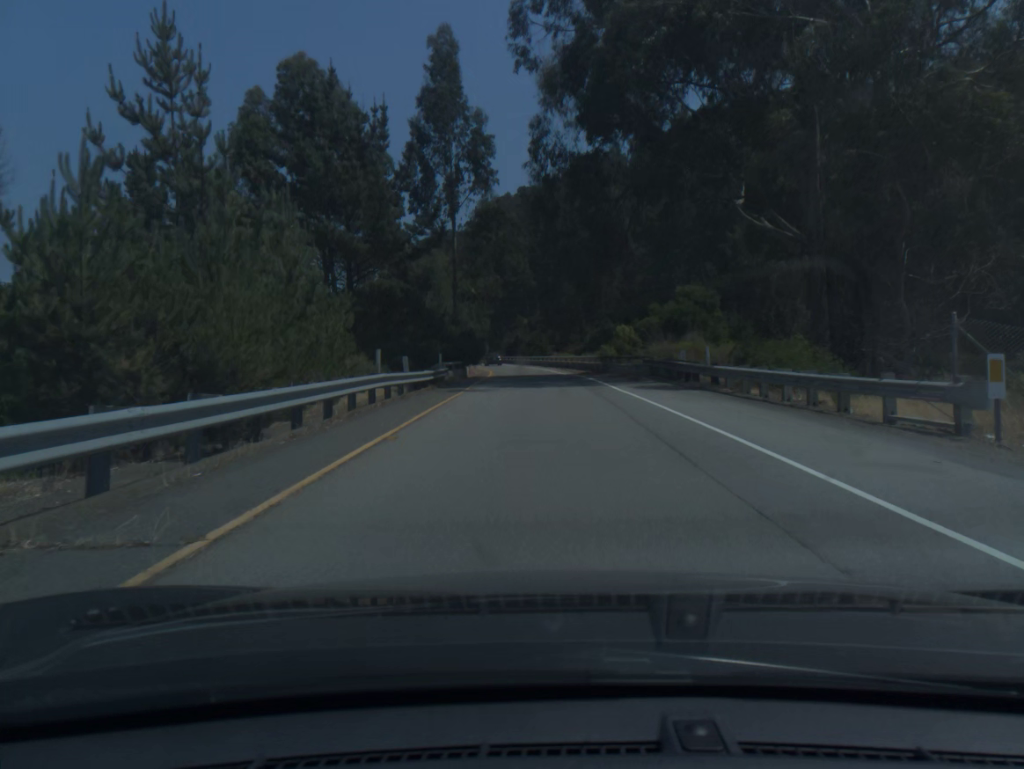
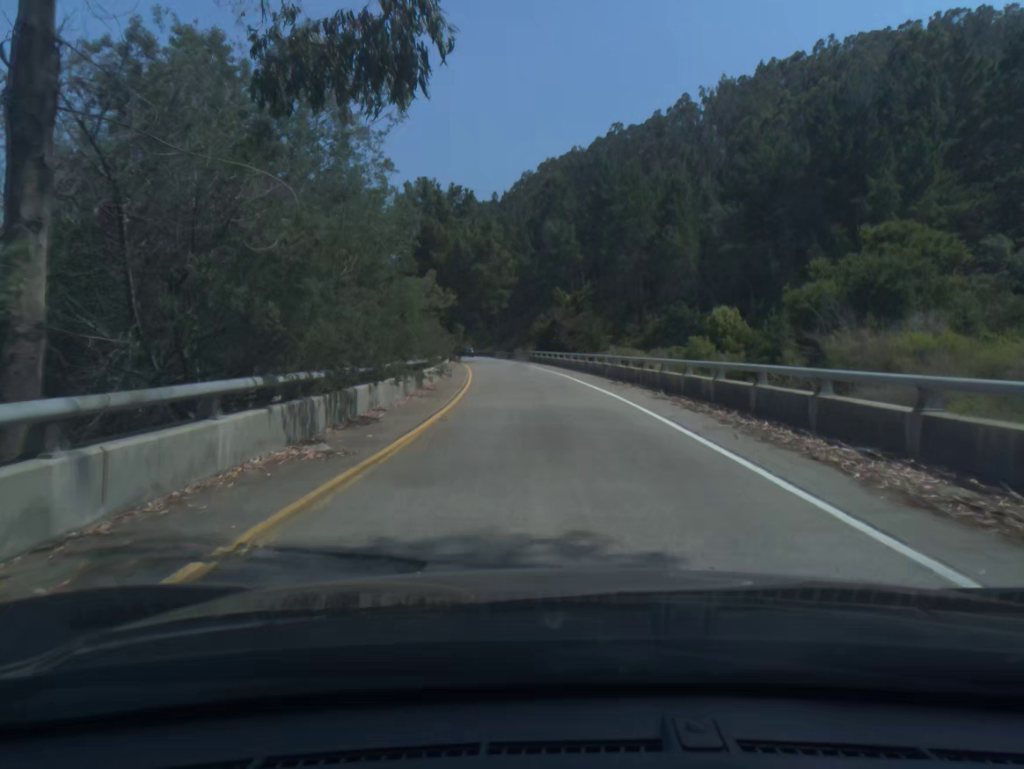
(-0.6, +39.7) m; -3°
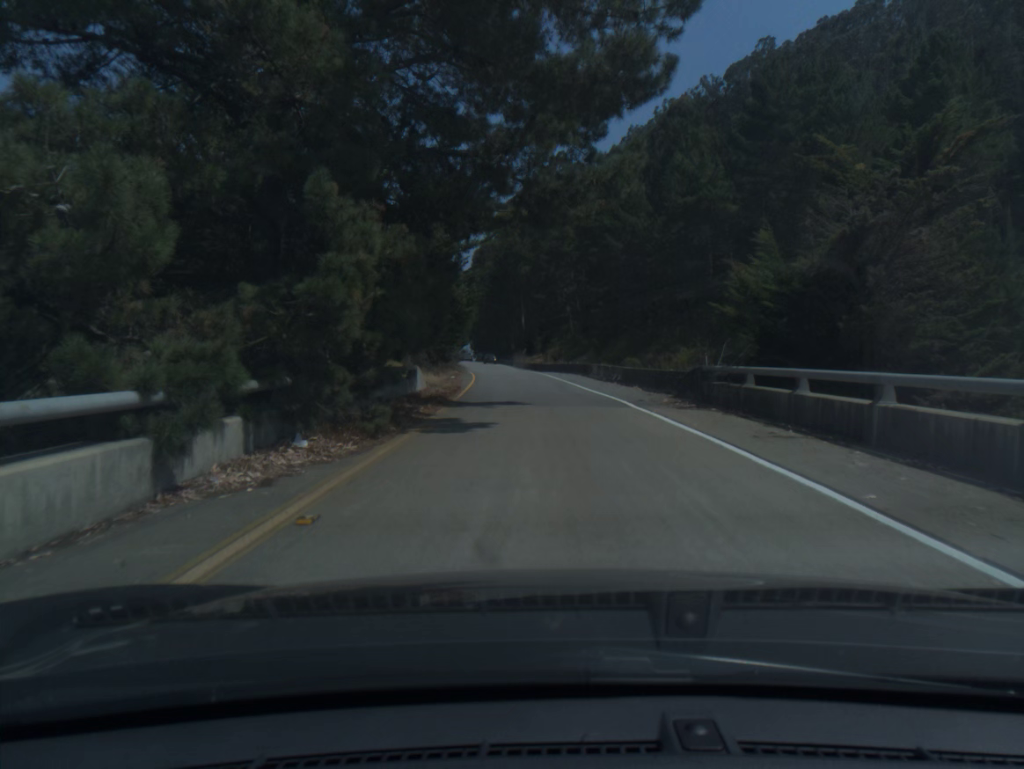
(-3.3, +53.0) m; -7°
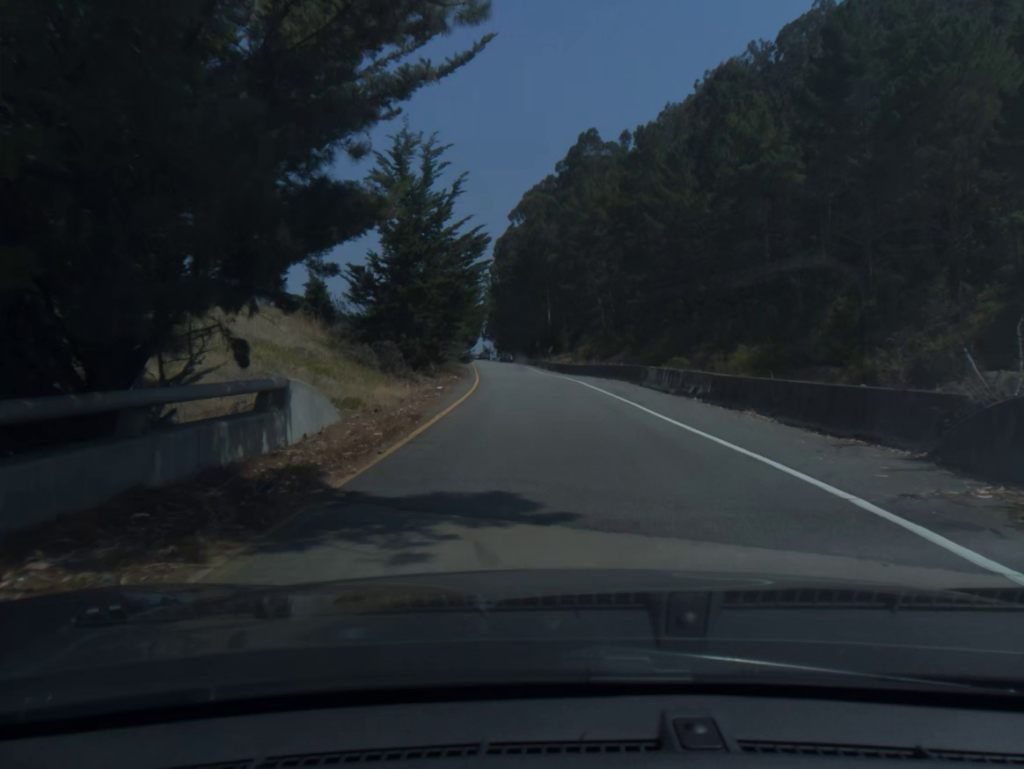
(-0.2, +13.3) m; -2°
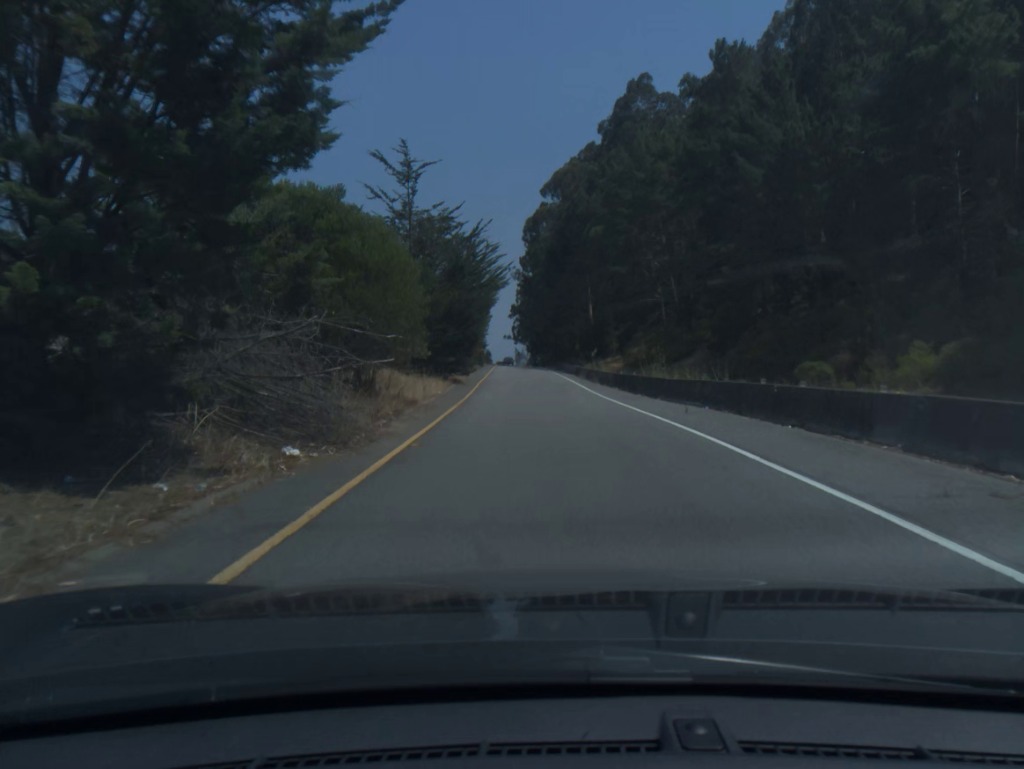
(-0.6, +26.6) m; -3°
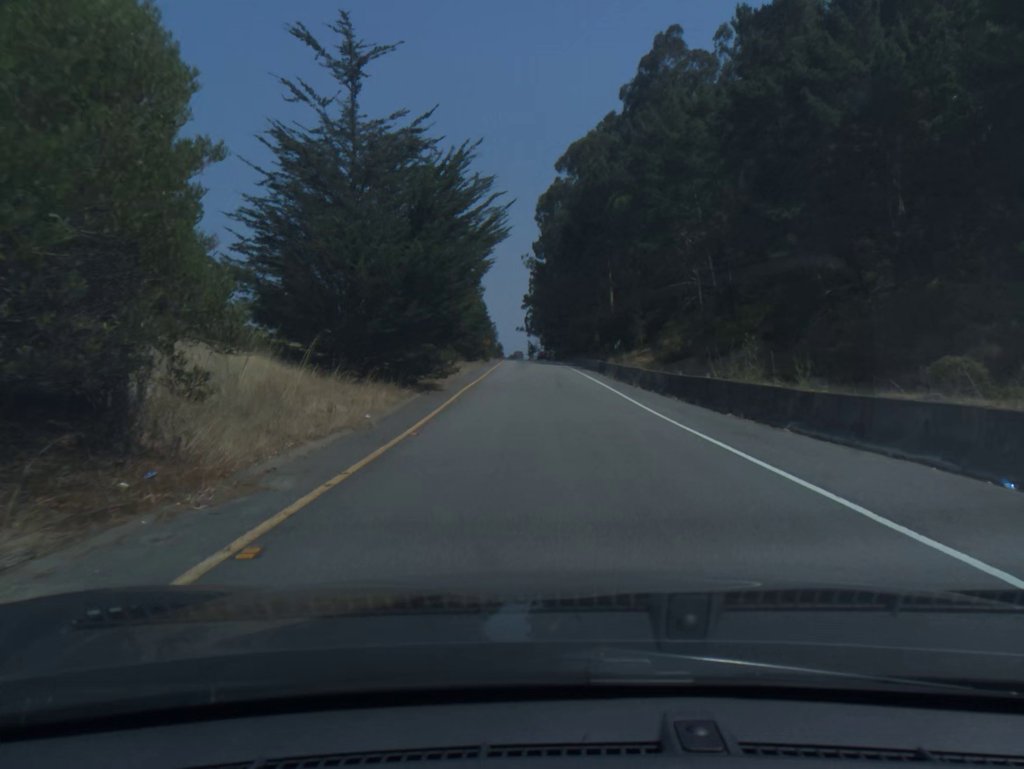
(-0.1, +13.3) m; -1°
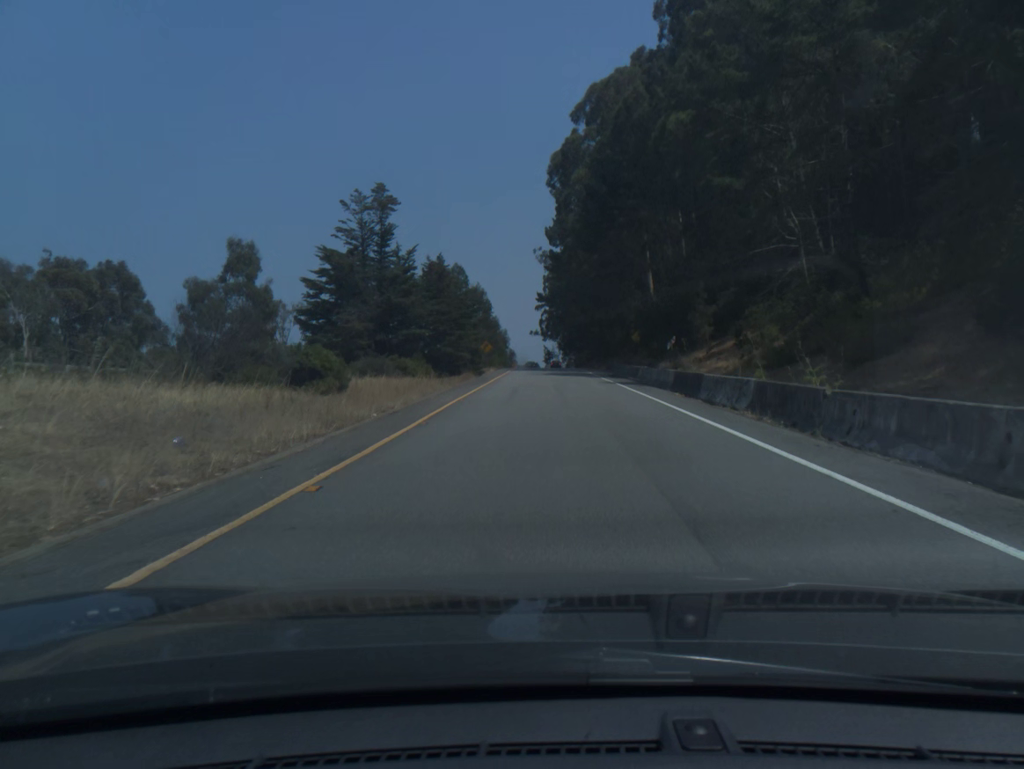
(-0.3, +26.8) m; -1°
